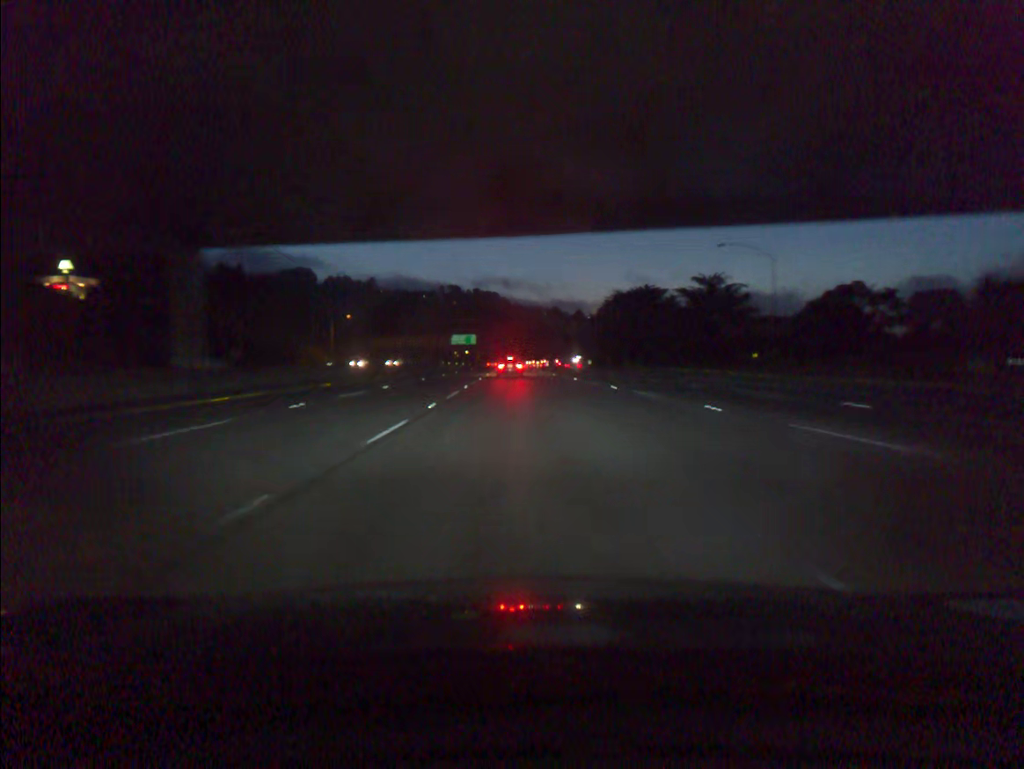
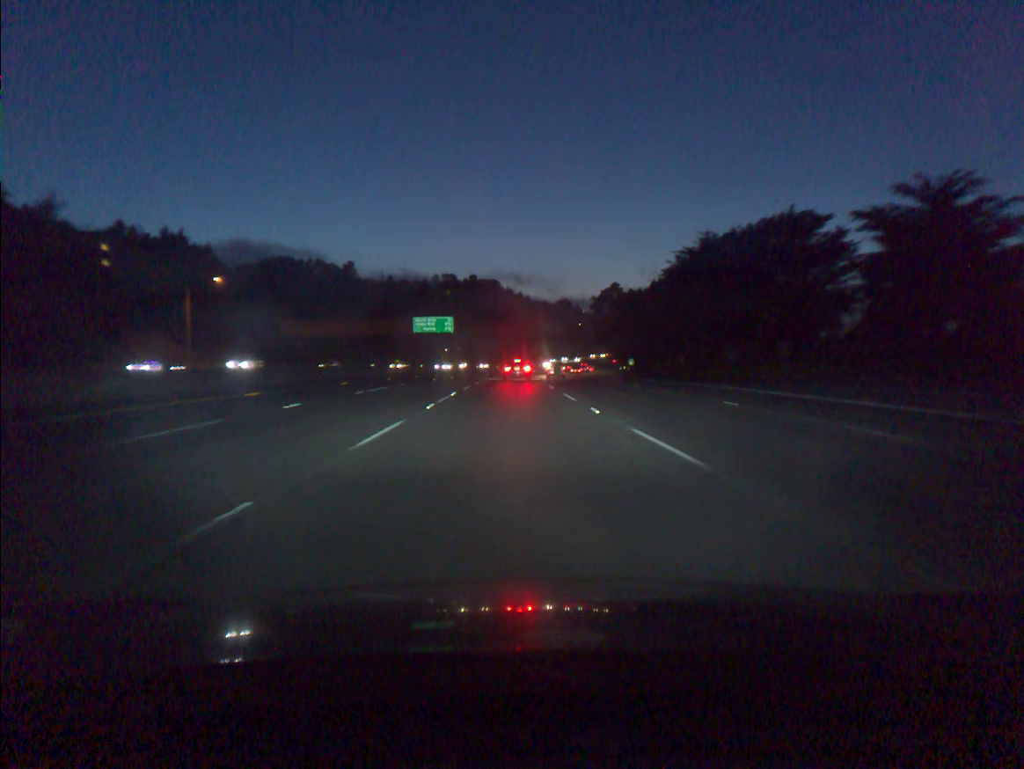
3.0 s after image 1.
(-0.4, +86.3) m; 0°
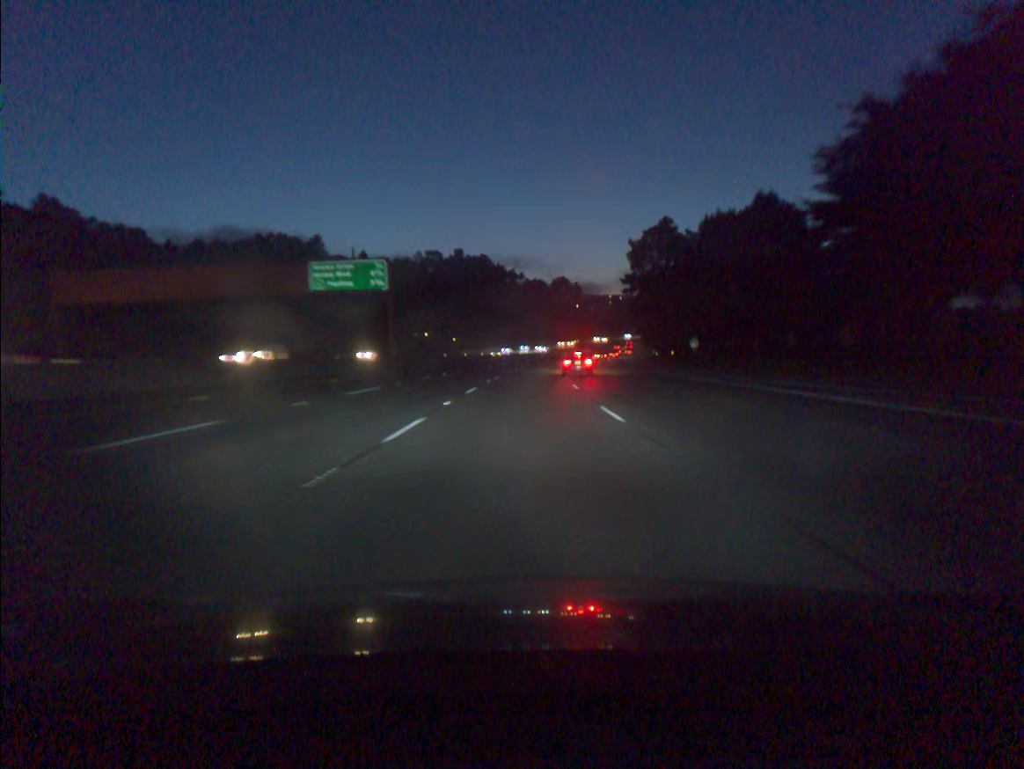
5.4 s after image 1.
(-0.3, +64.7) m; +1°
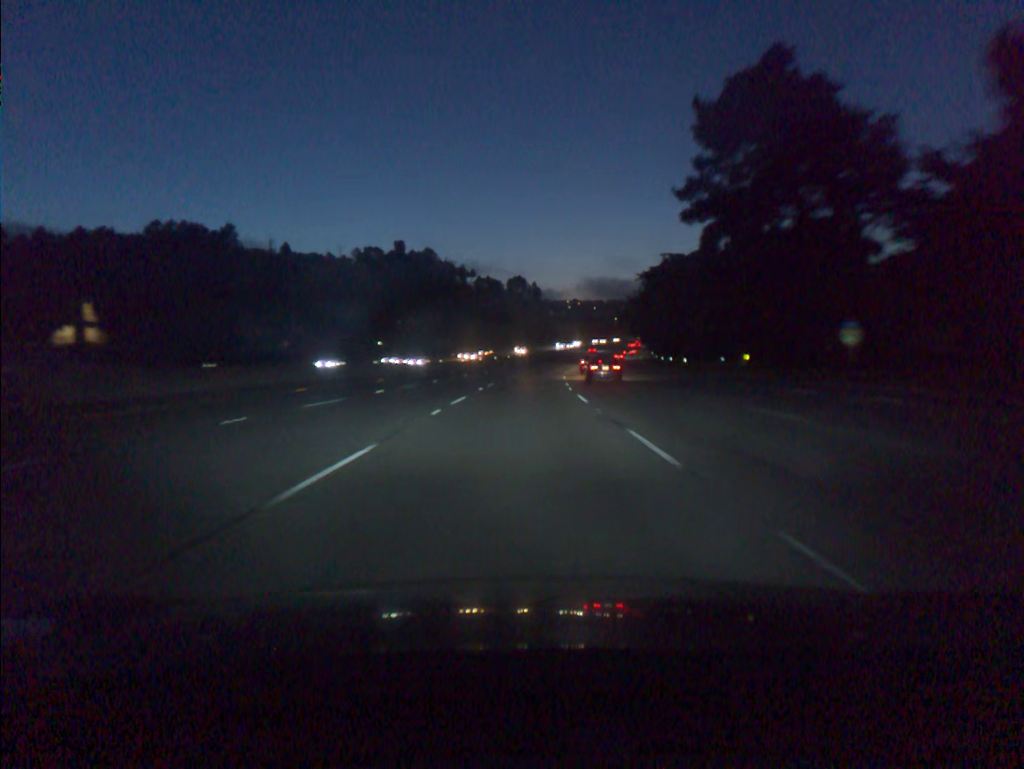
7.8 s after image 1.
(+1.8, +62.9) m; +3°
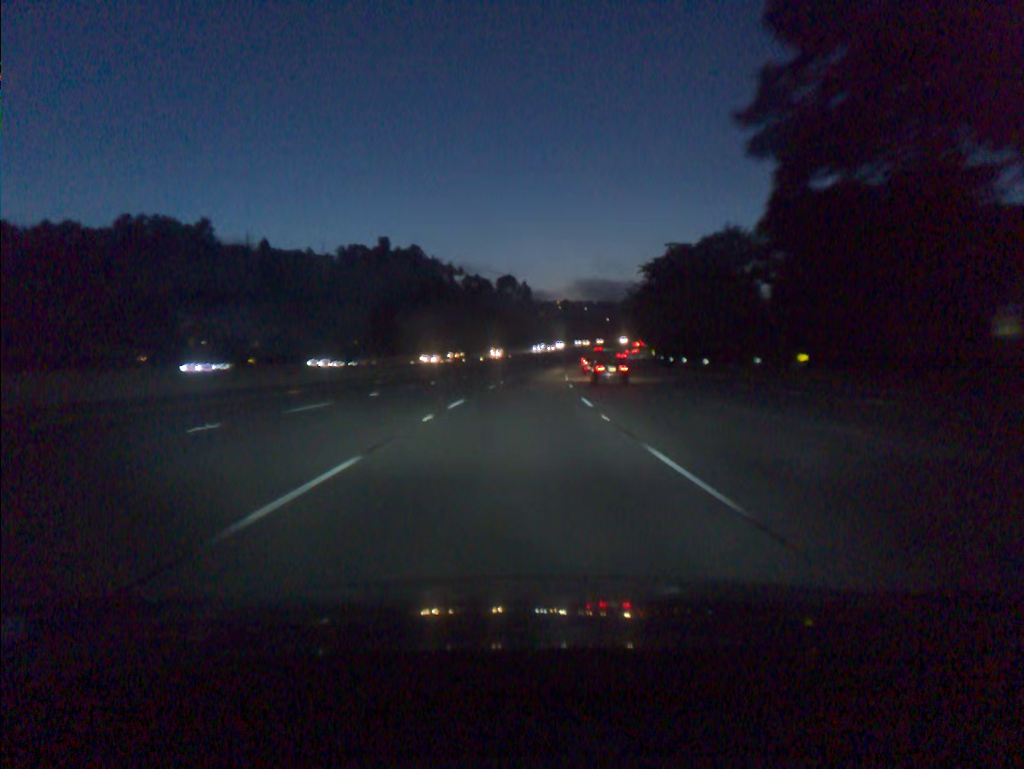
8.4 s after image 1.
(+0.1, +15.9) m; +1°
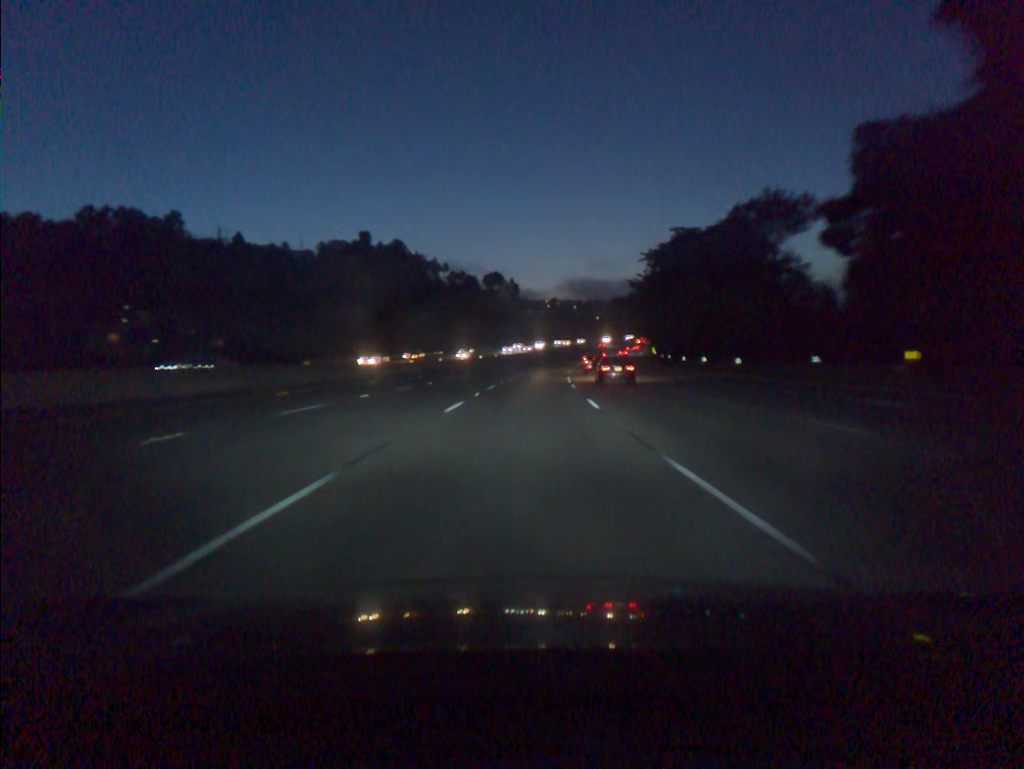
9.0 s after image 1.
(+0.1, +16.0) m; +1°
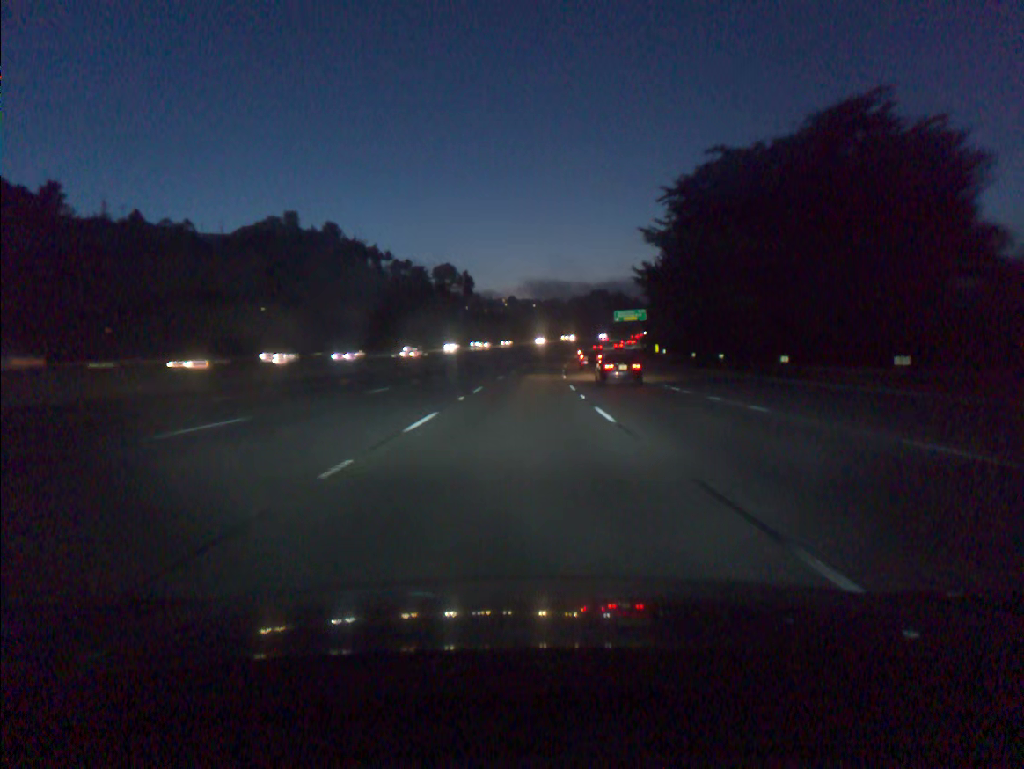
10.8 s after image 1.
(+1.4, +48.7) m; +3°
